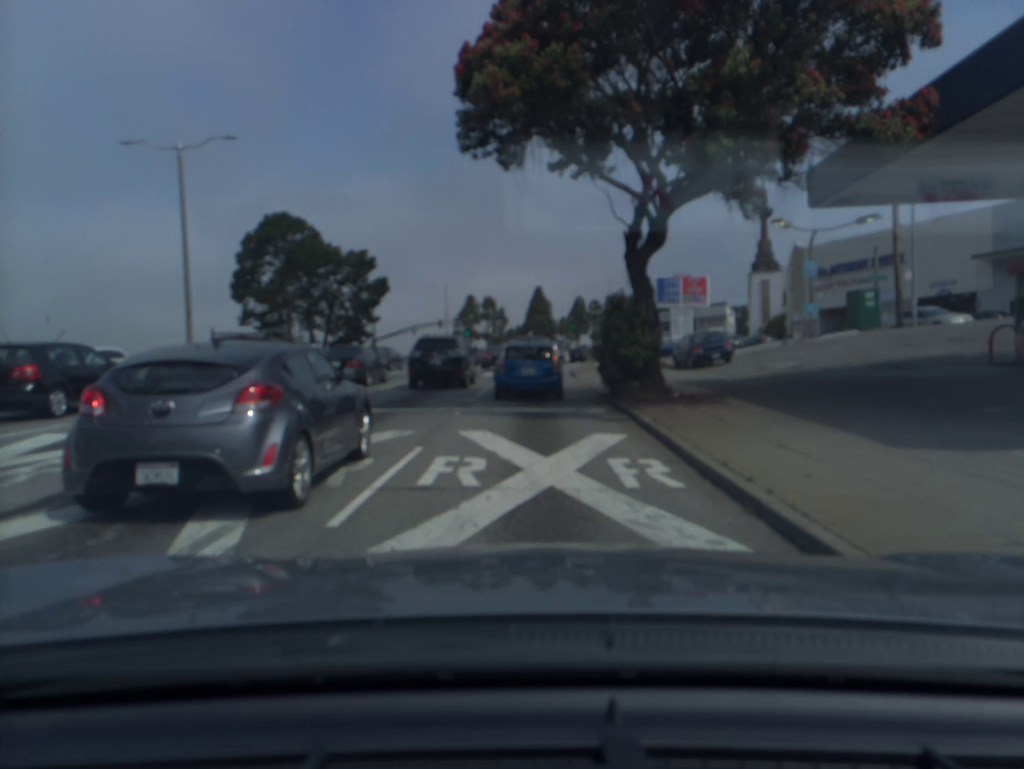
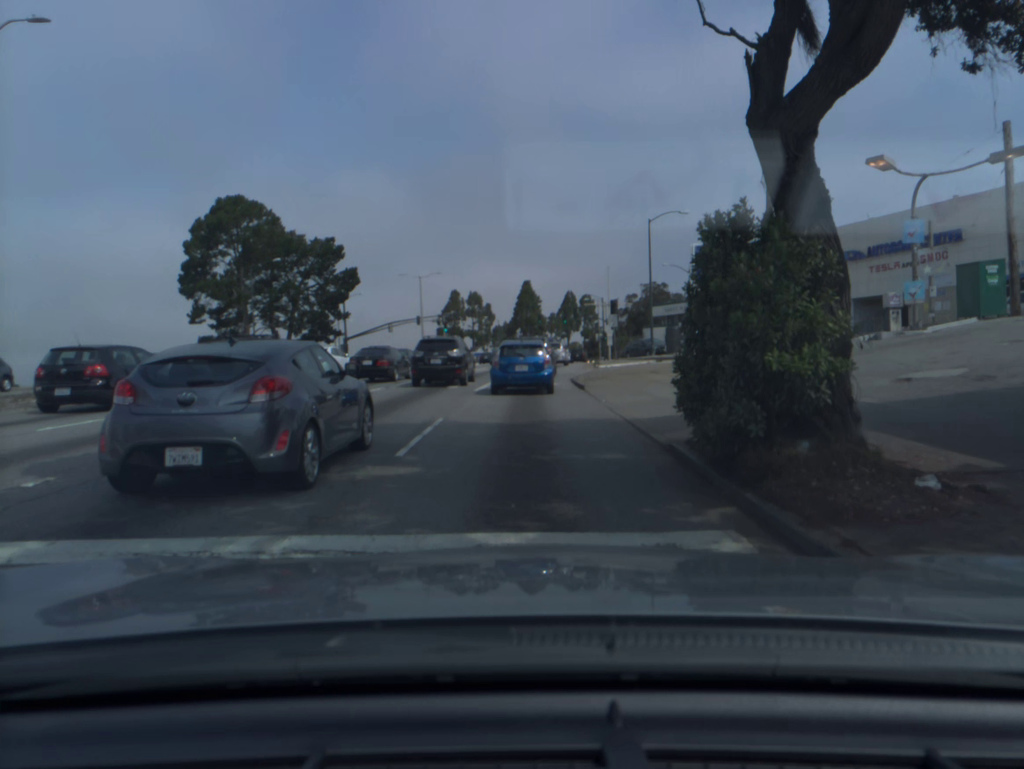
(0.0, +10.6) m; 0°
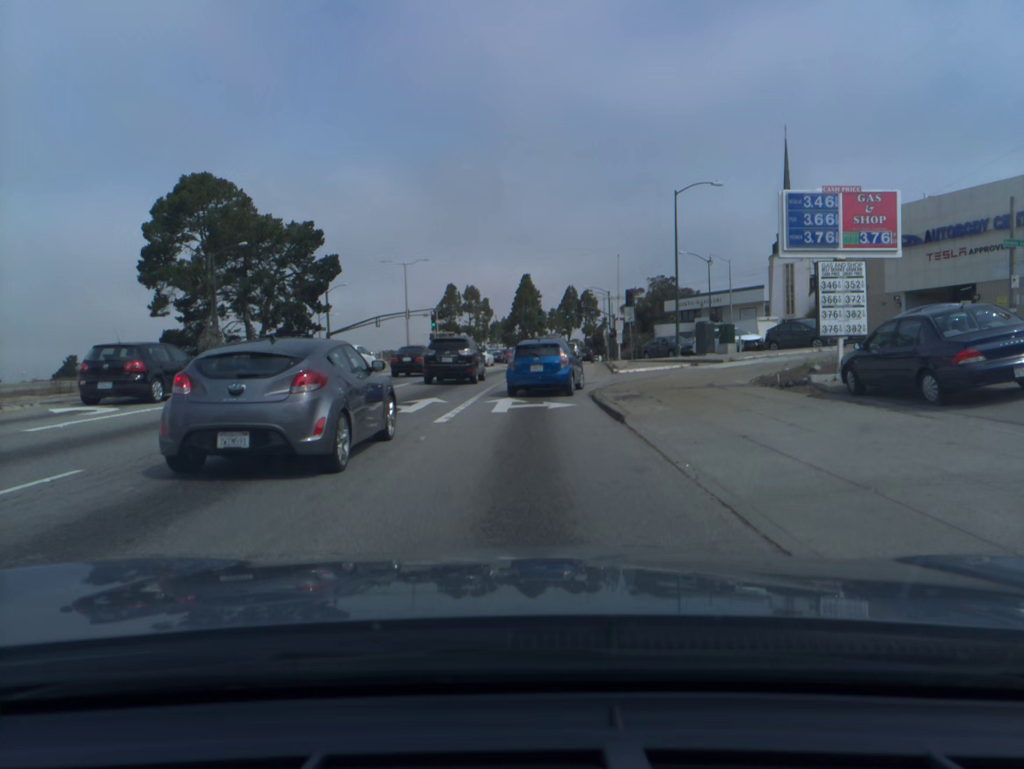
(0.0, +9.2) m; 0°
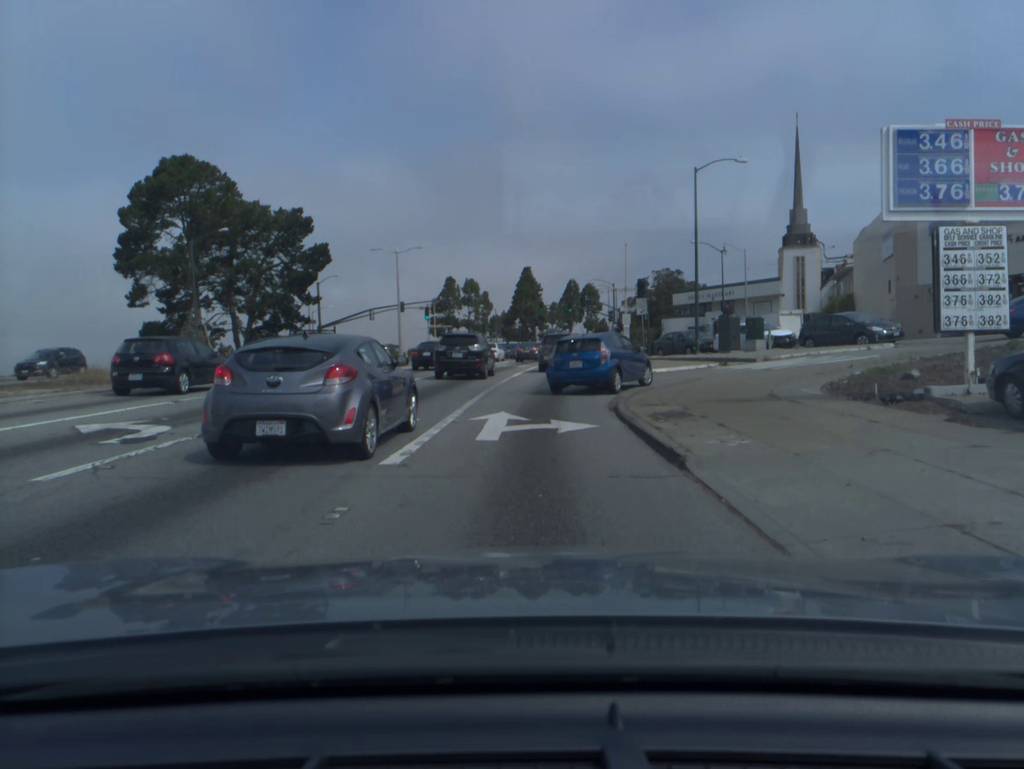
(0.0, +4.9) m; 0°
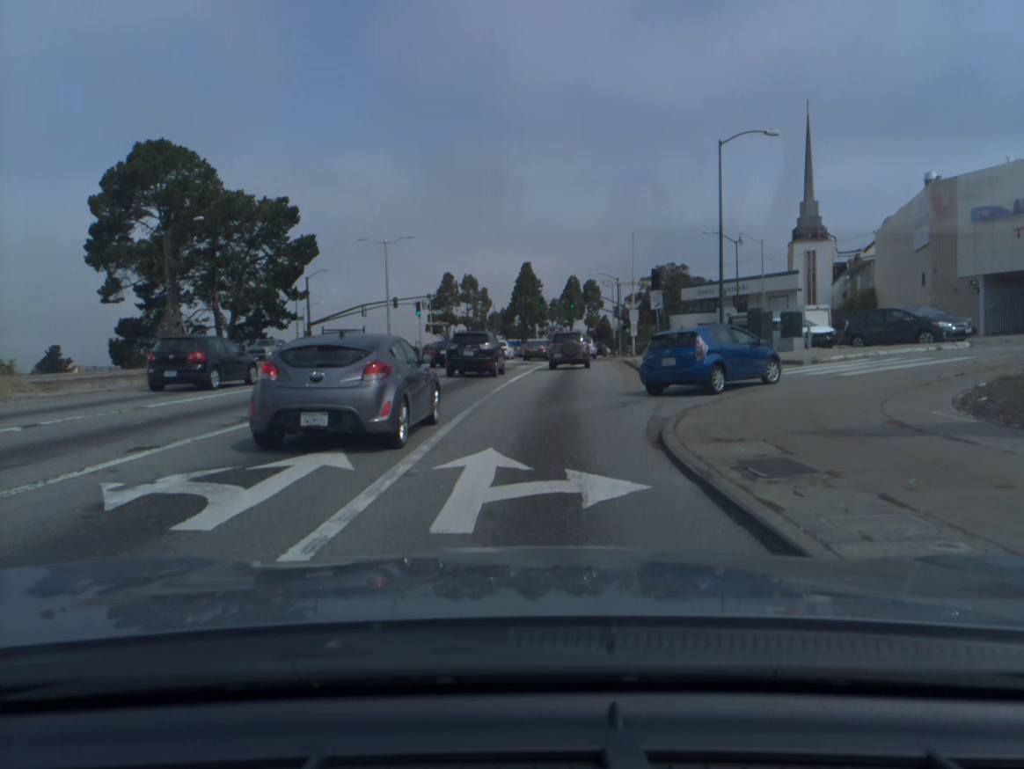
(0.0, +5.0) m; 0°
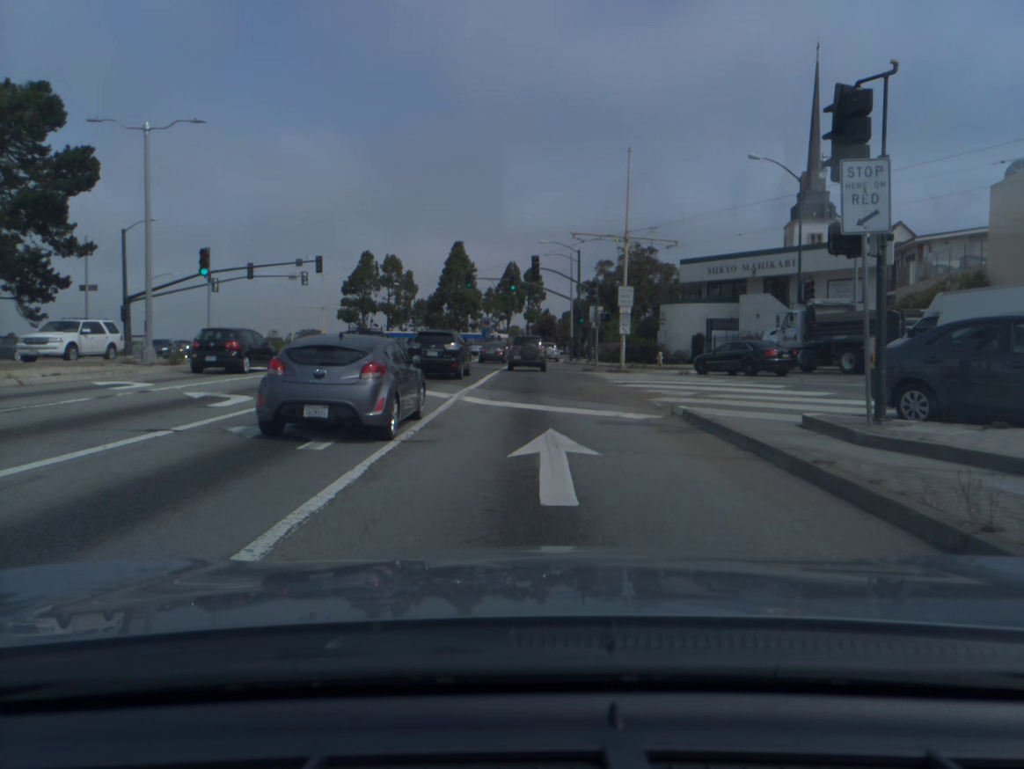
(+1.4, +29.4) m; +4°
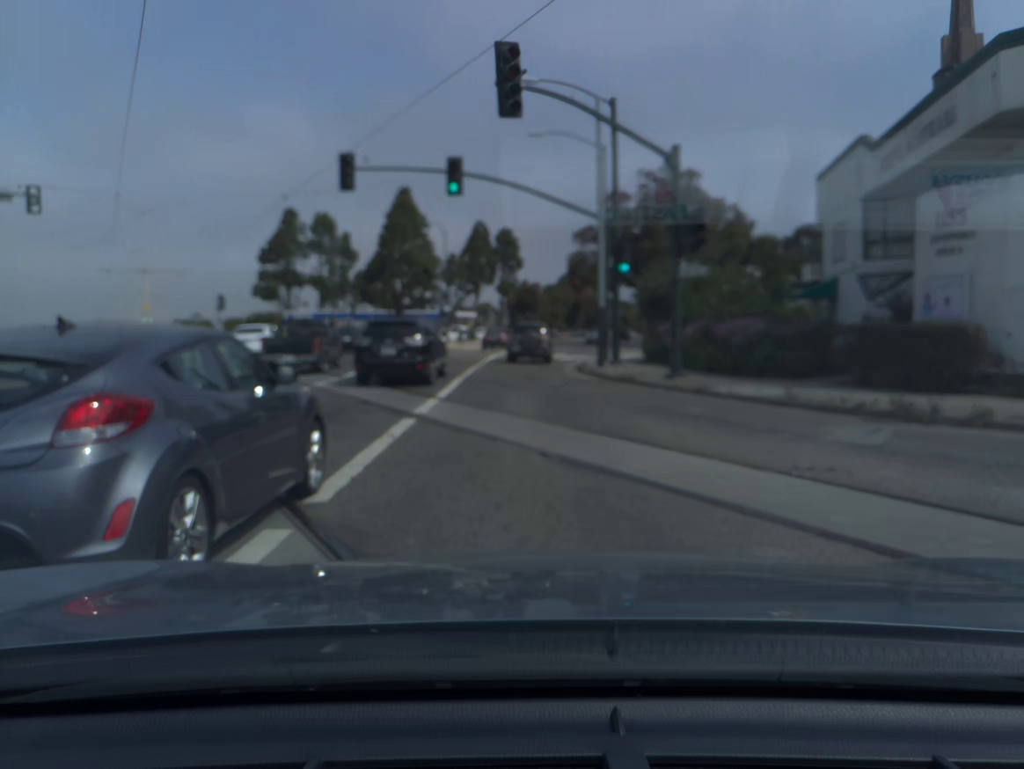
(+0.5, +38.1) m; +2°
